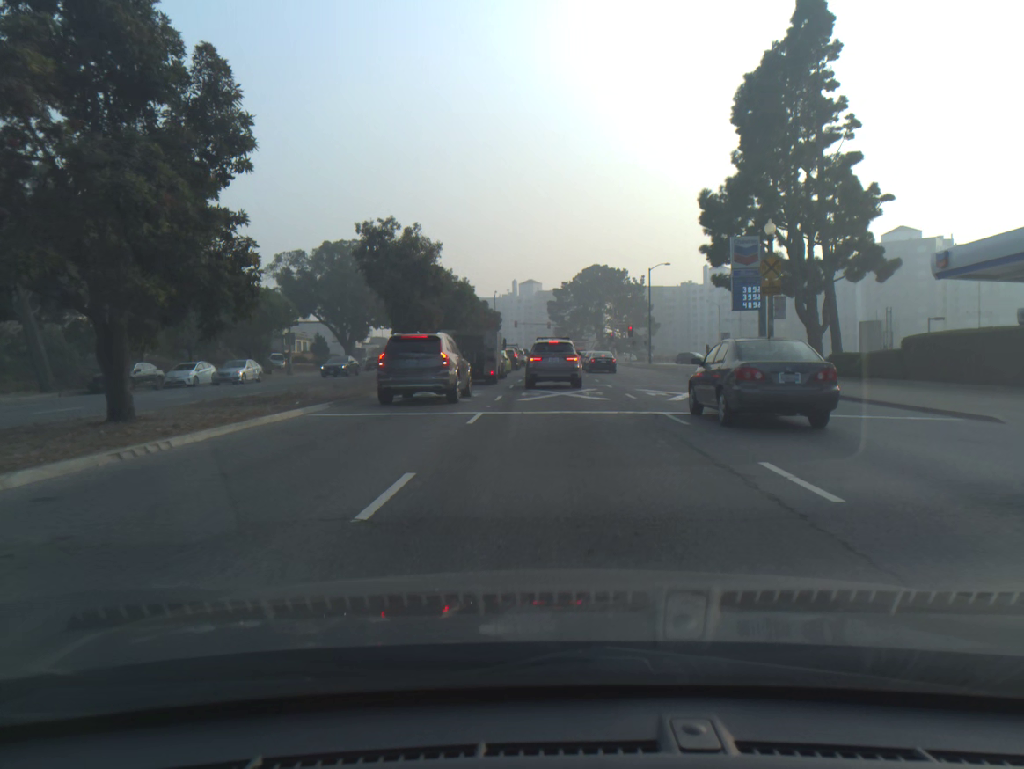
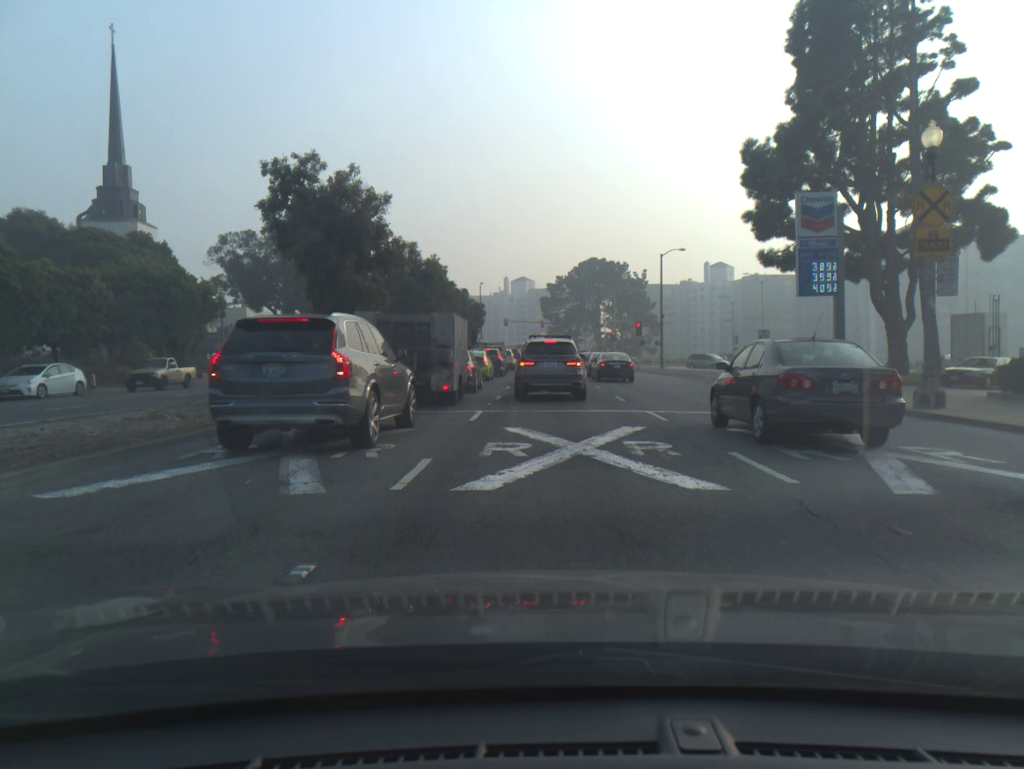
(+0.1, +13.3) m; +1°
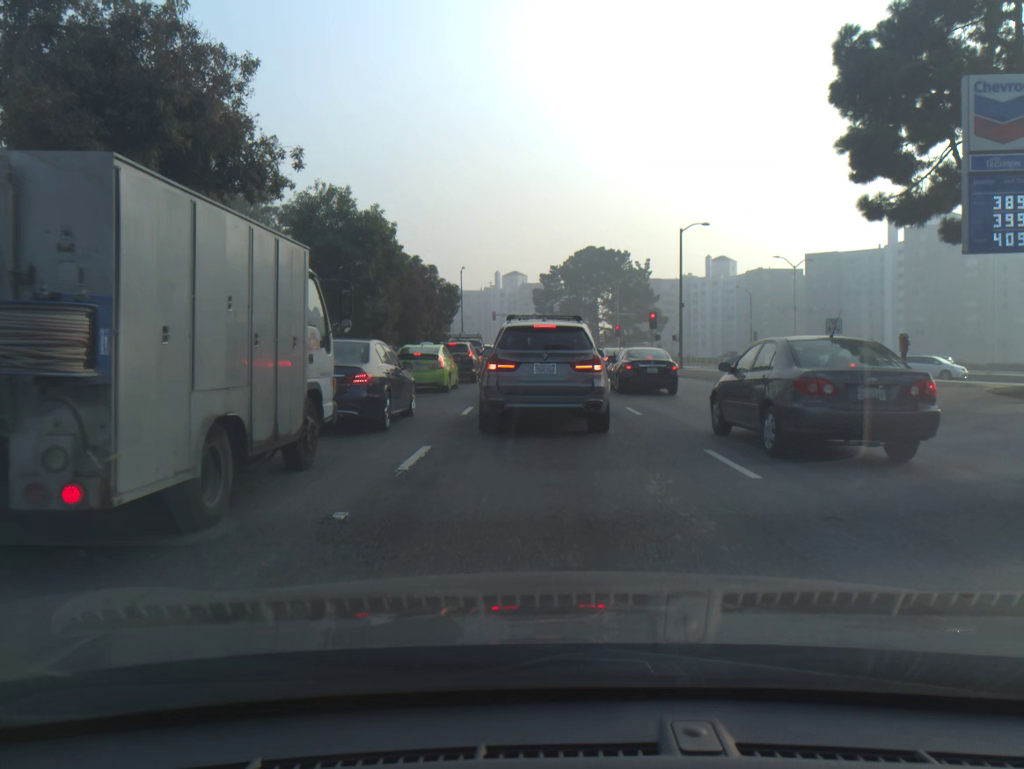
(+0.1, +14.2) m; 0°
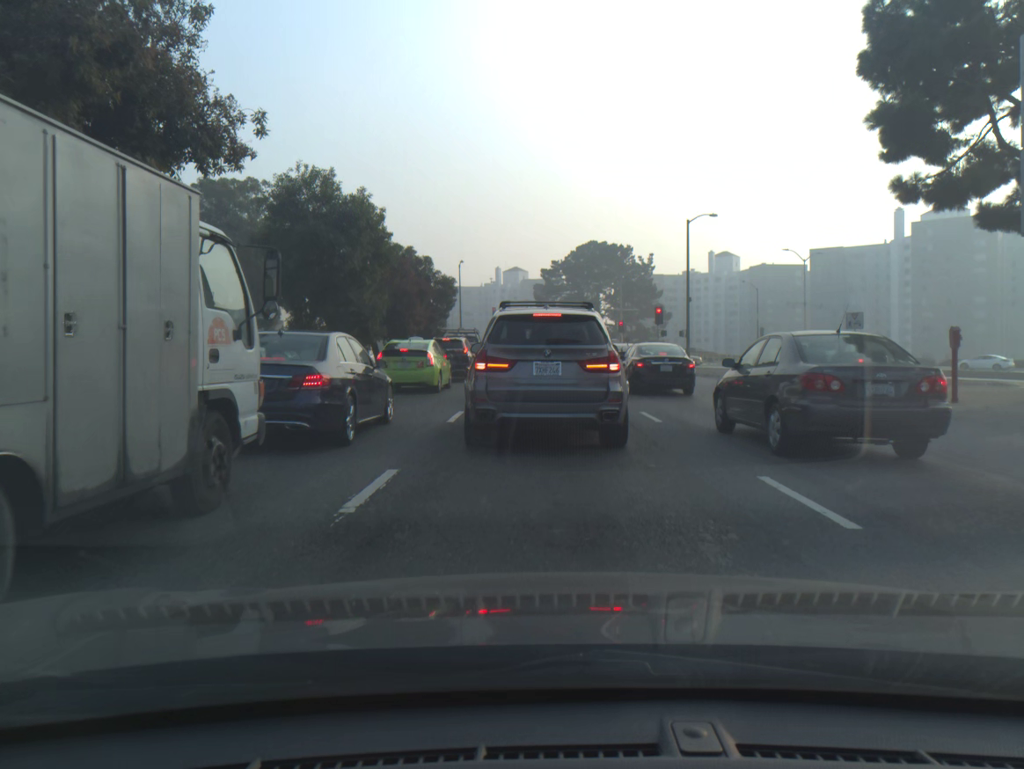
(0.0, +2.5) m; 0°
